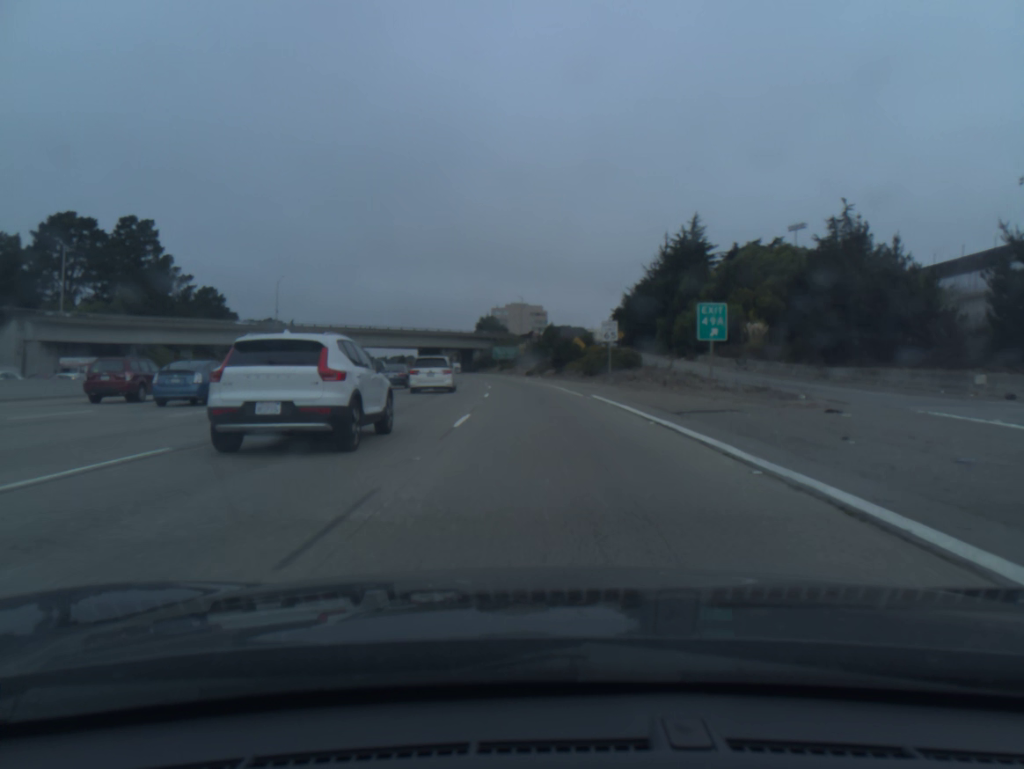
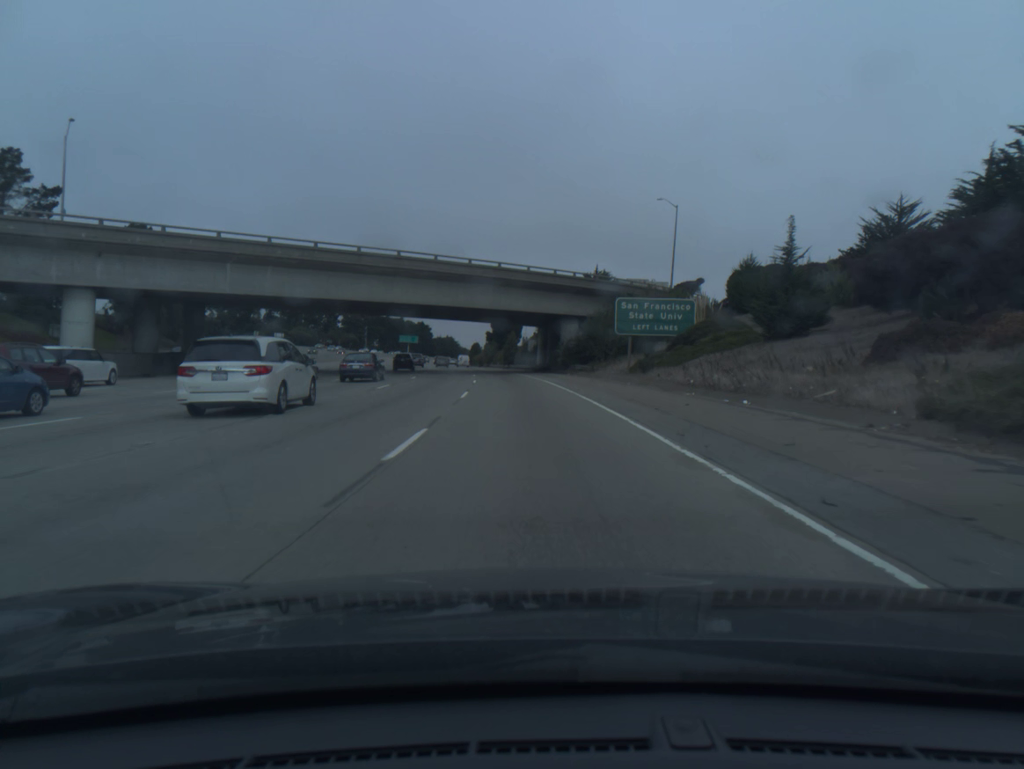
(-5.5, +92.6) m; -8°
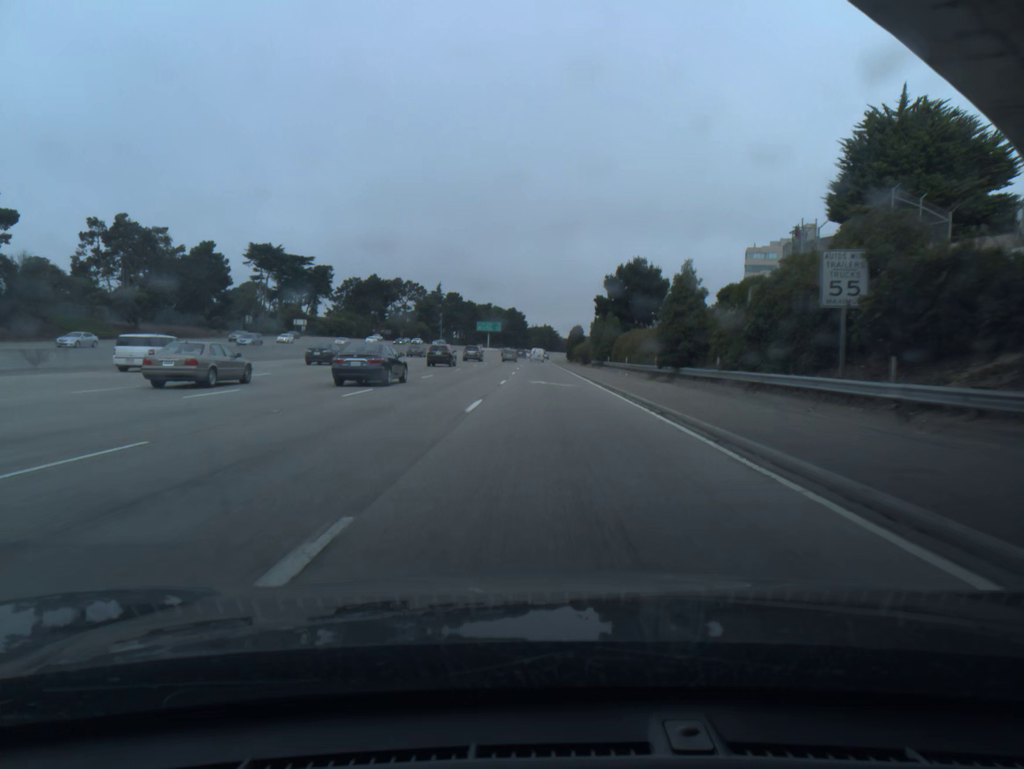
(-5.5, +79.9) m; -7°
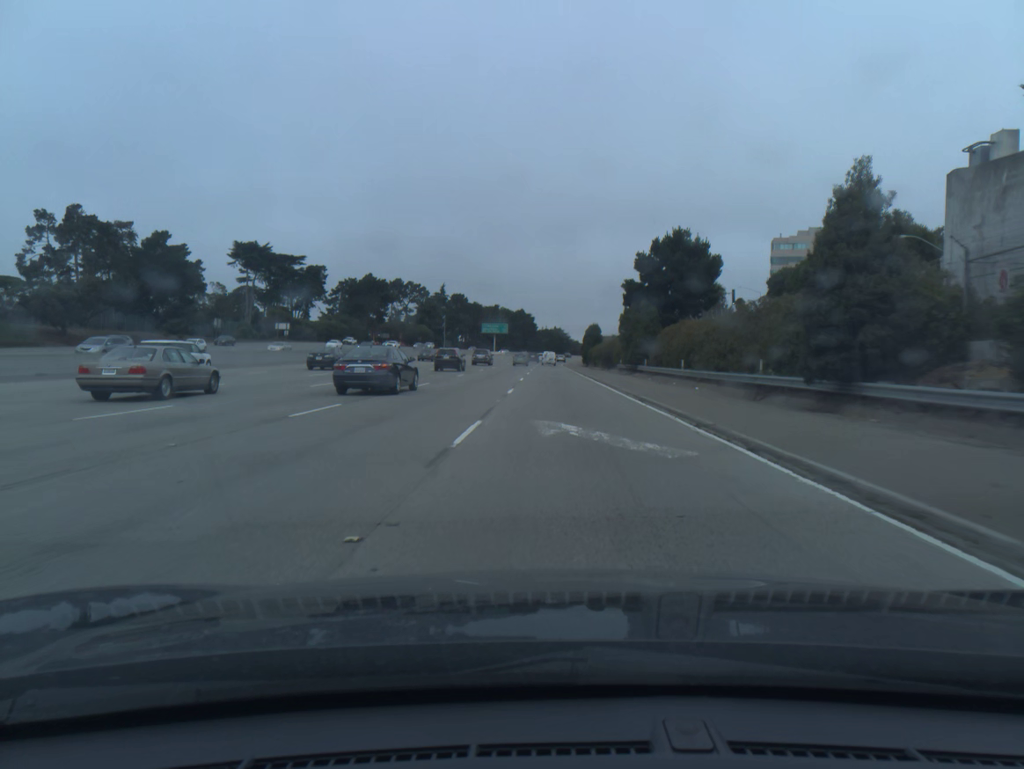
(-0.1, +19.7) m; -1°
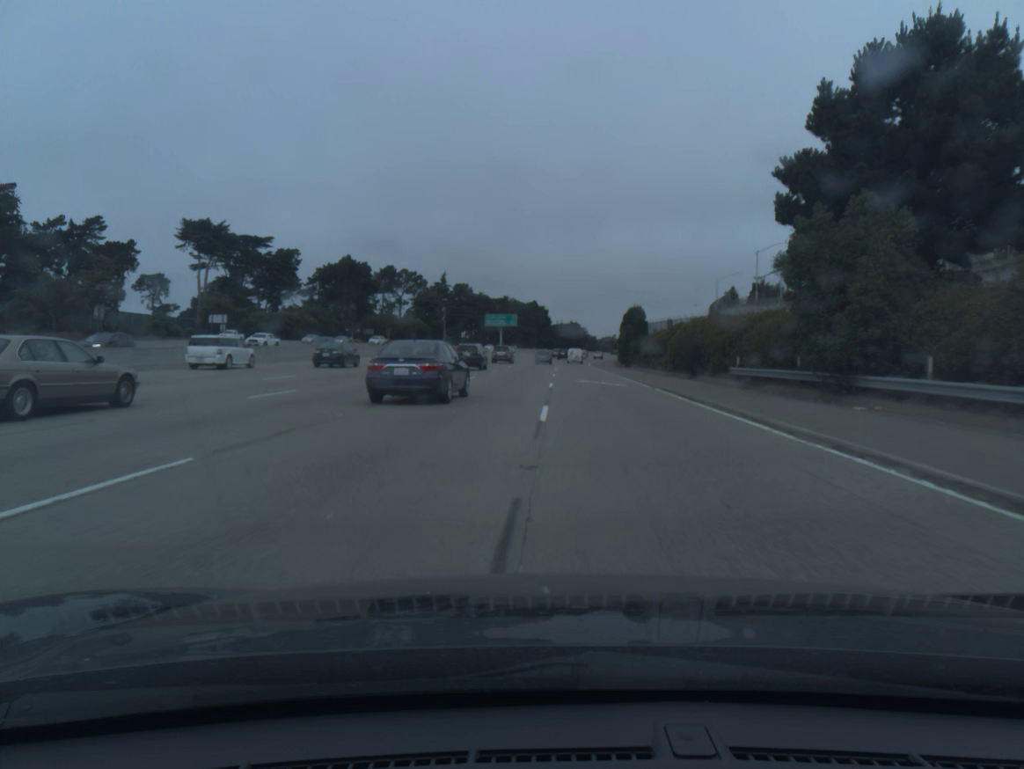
(-0.5, +39.1) m; -1°
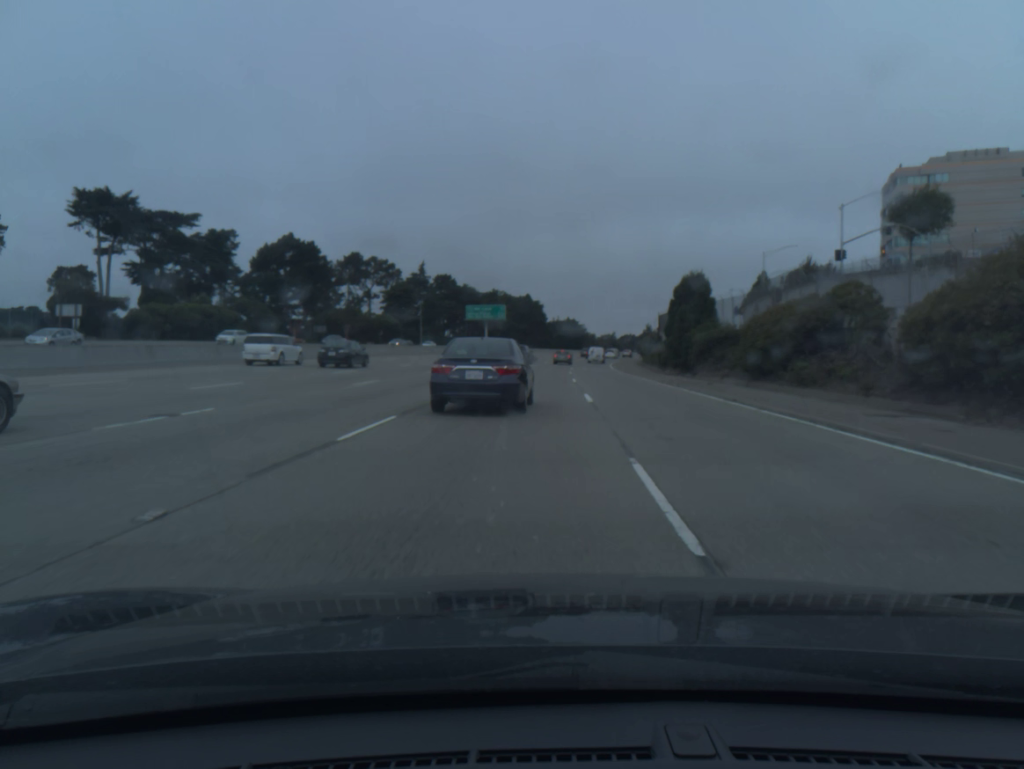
(-0.1, +37.2) m; 0°
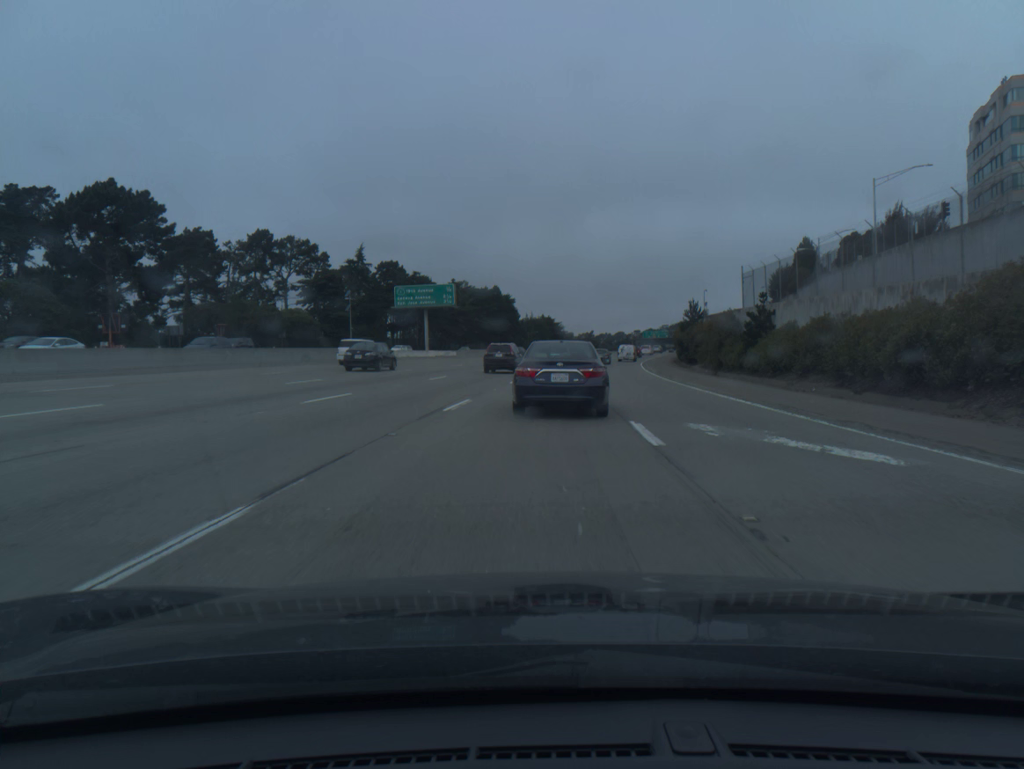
(+0.7, +51.5) m; +2°
